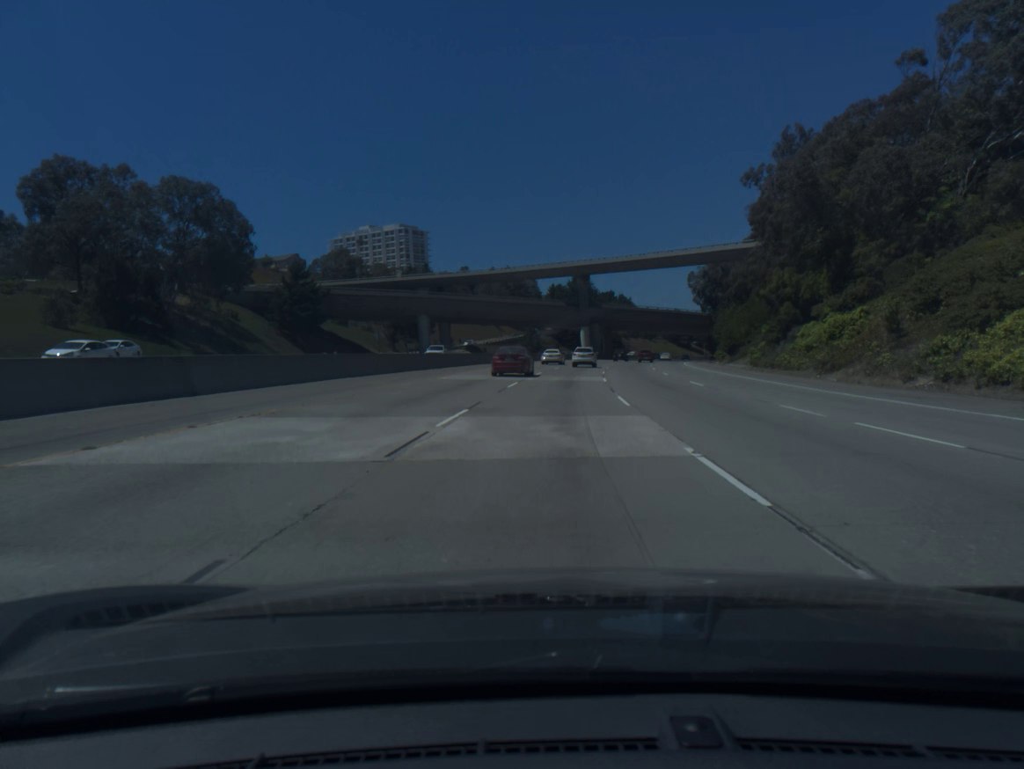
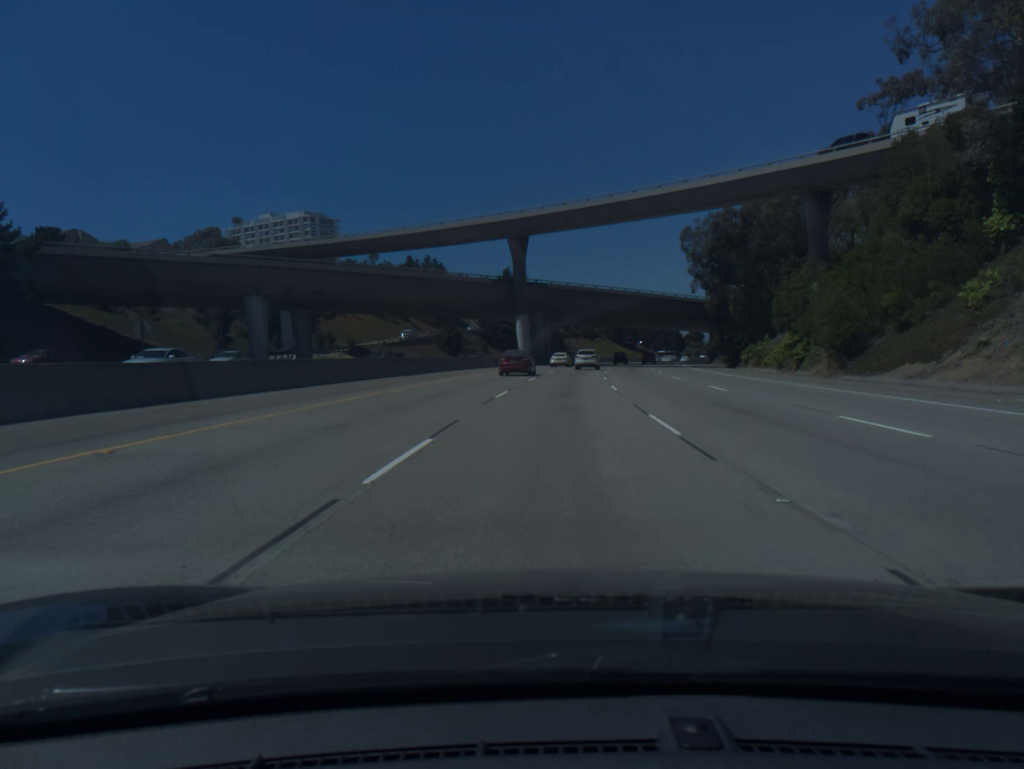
(+1.8, +49.3) m; +5°
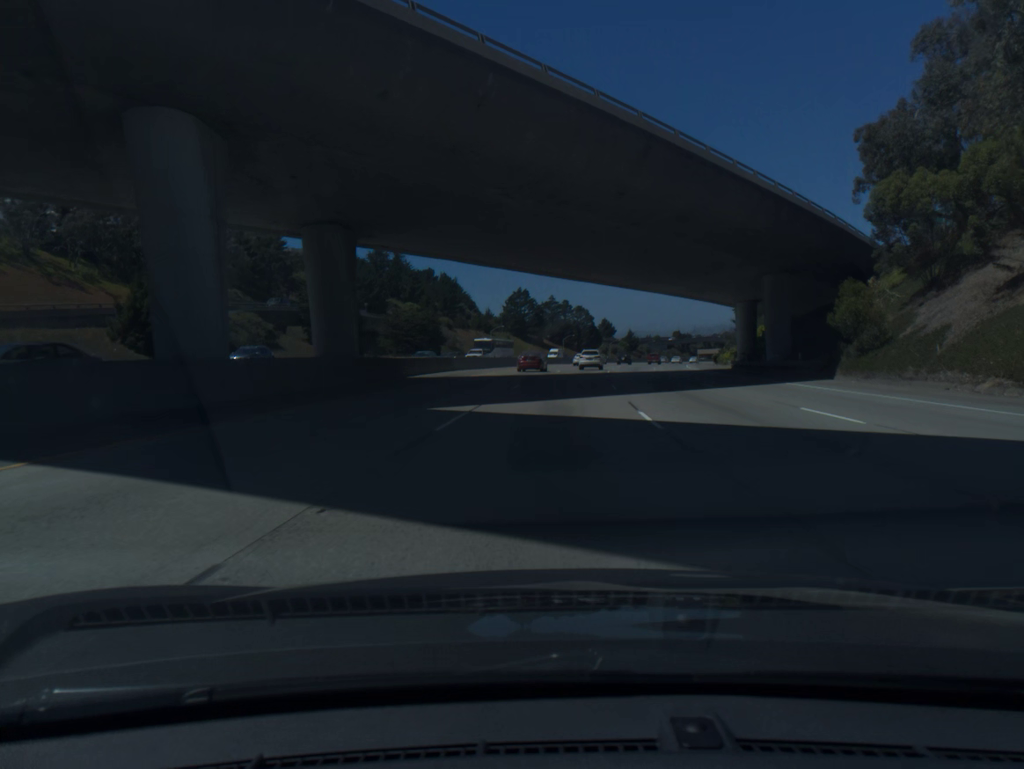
(+5.8, +82.6) m; +7°
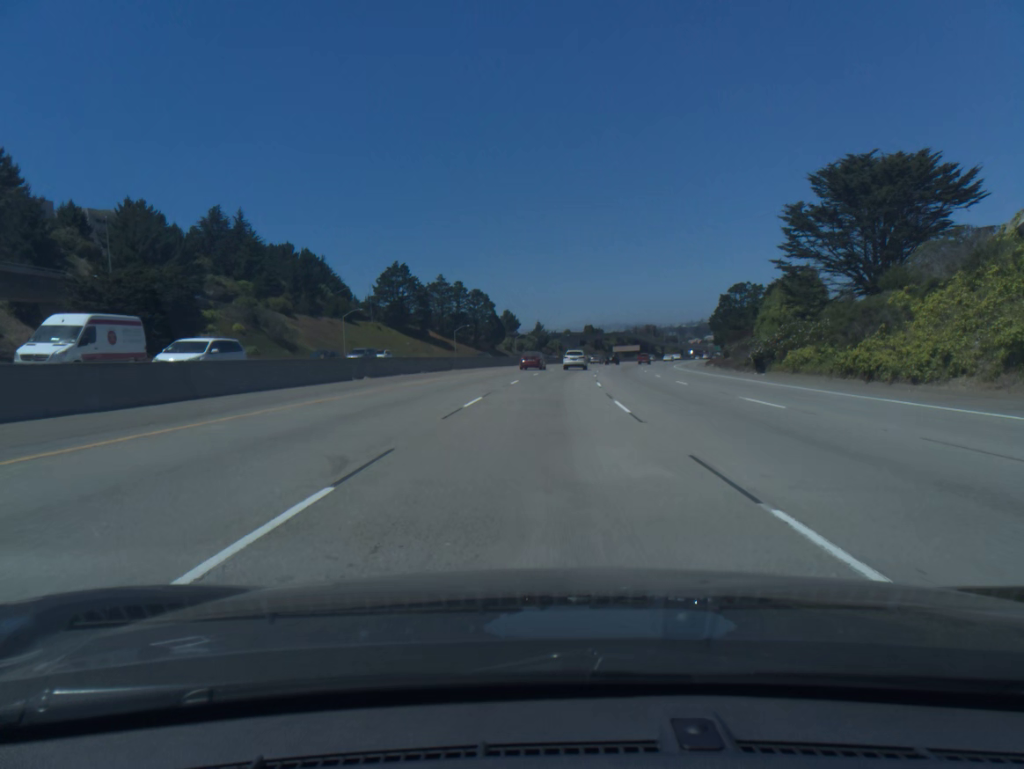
(+3.9, +66.9) m; +7°
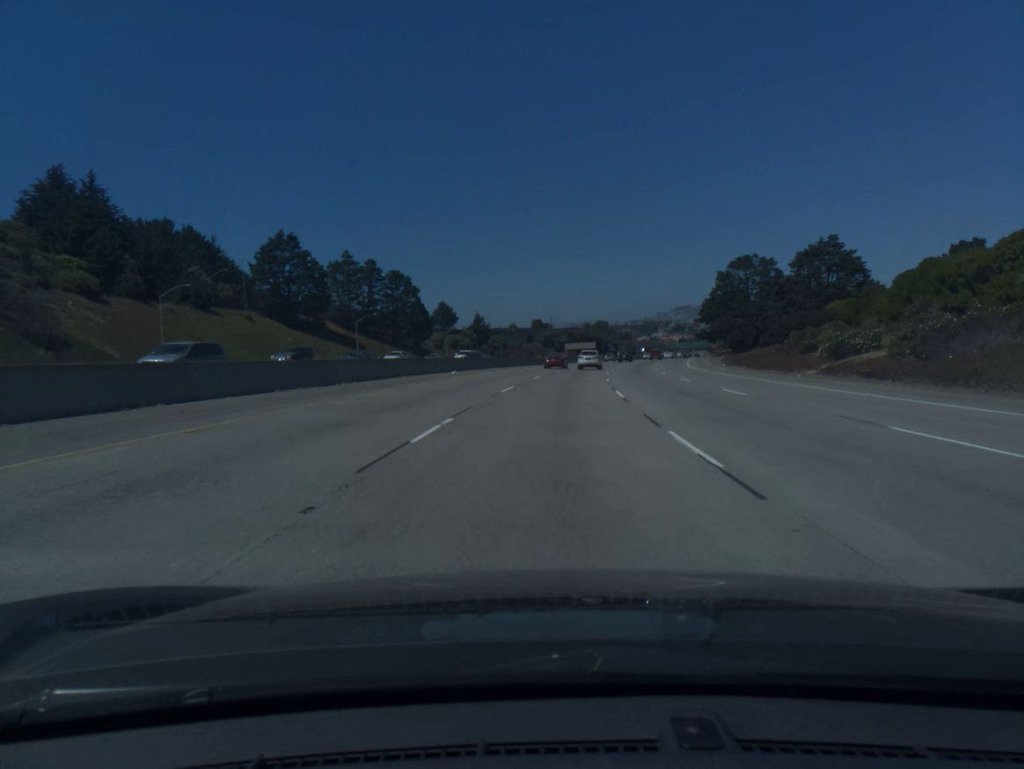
(+1.7, +50.7) m; +4°
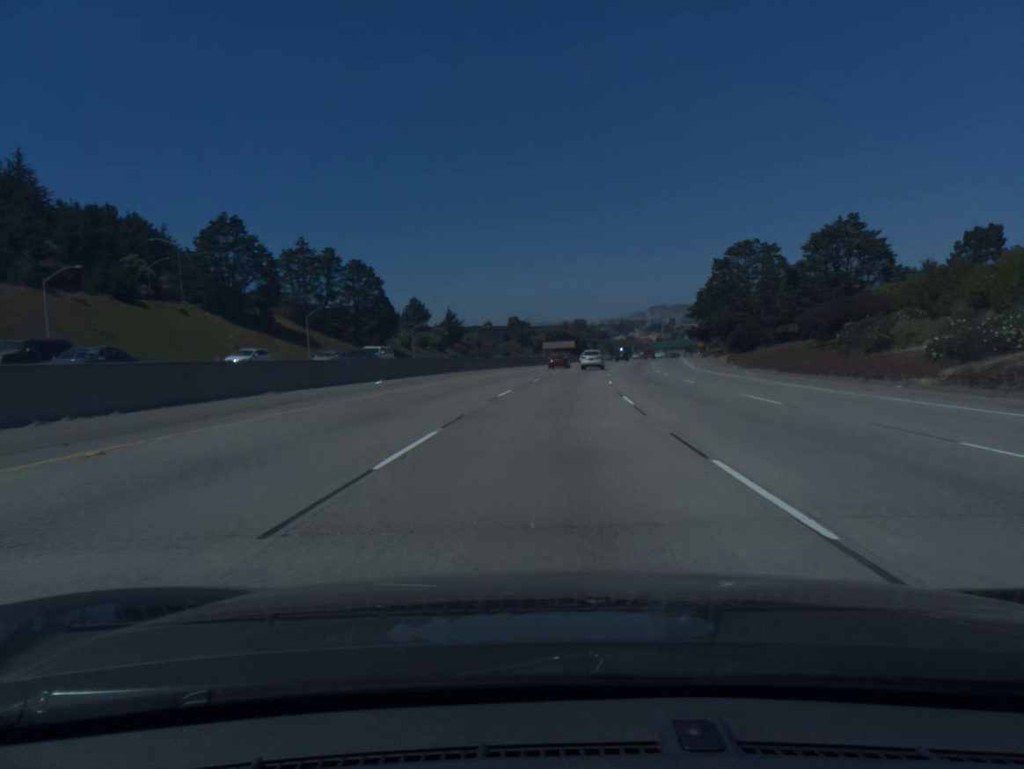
(+0.2, +16.9) m; +2°
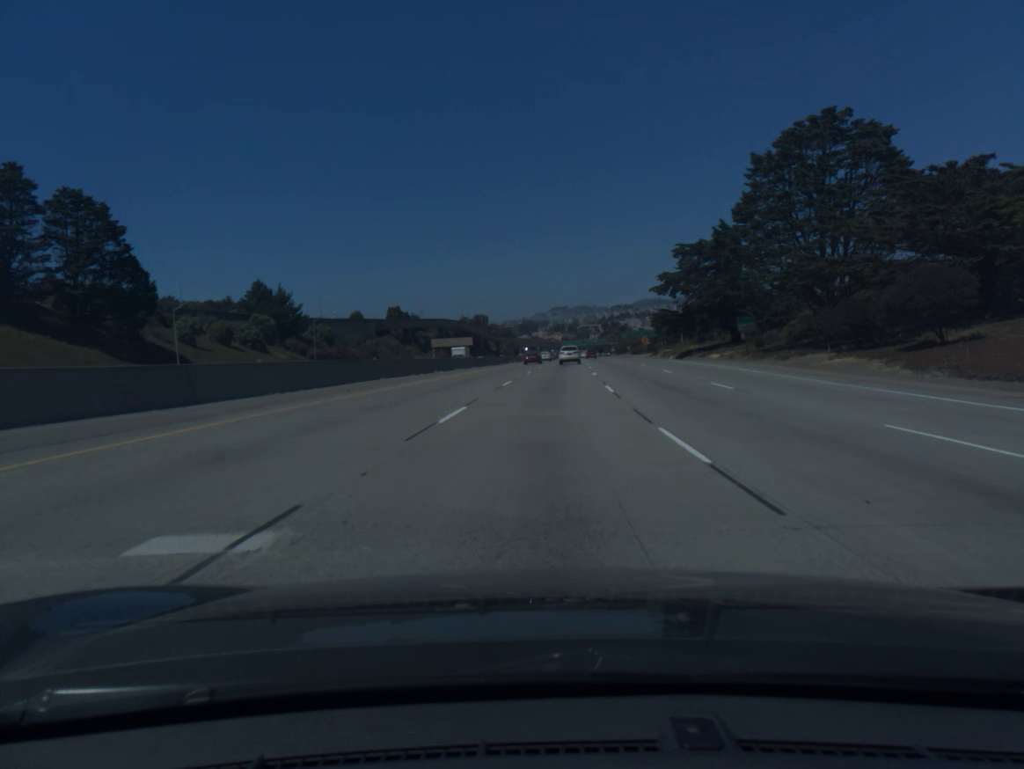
(+4.3, +67.9) m; +7°
